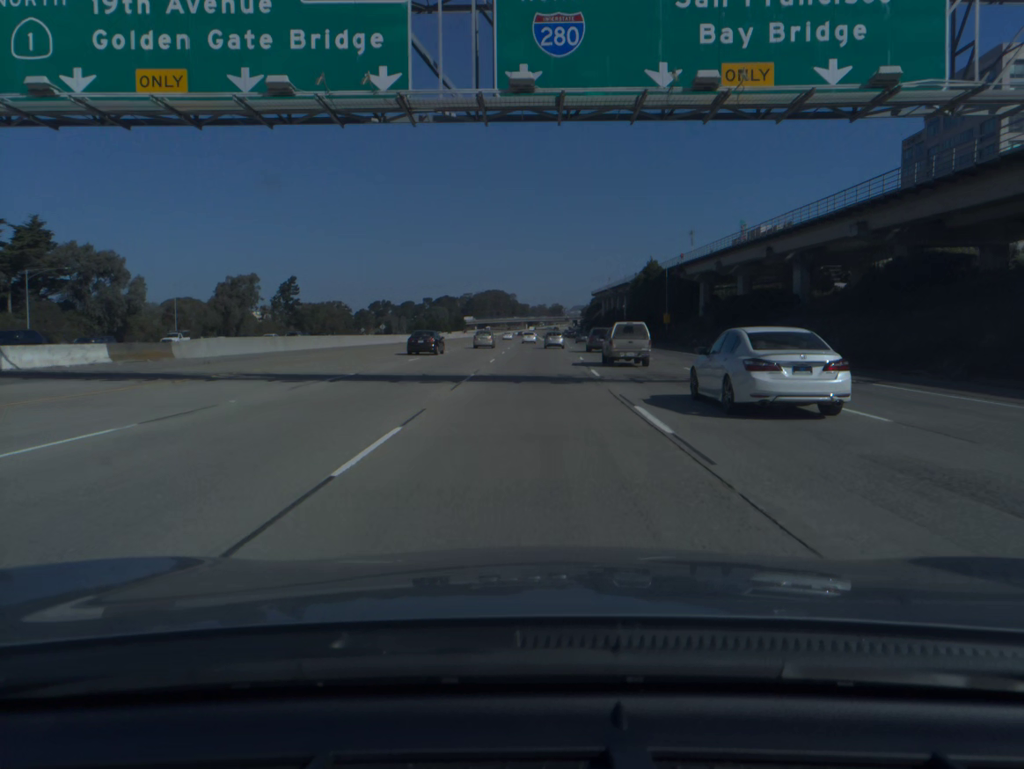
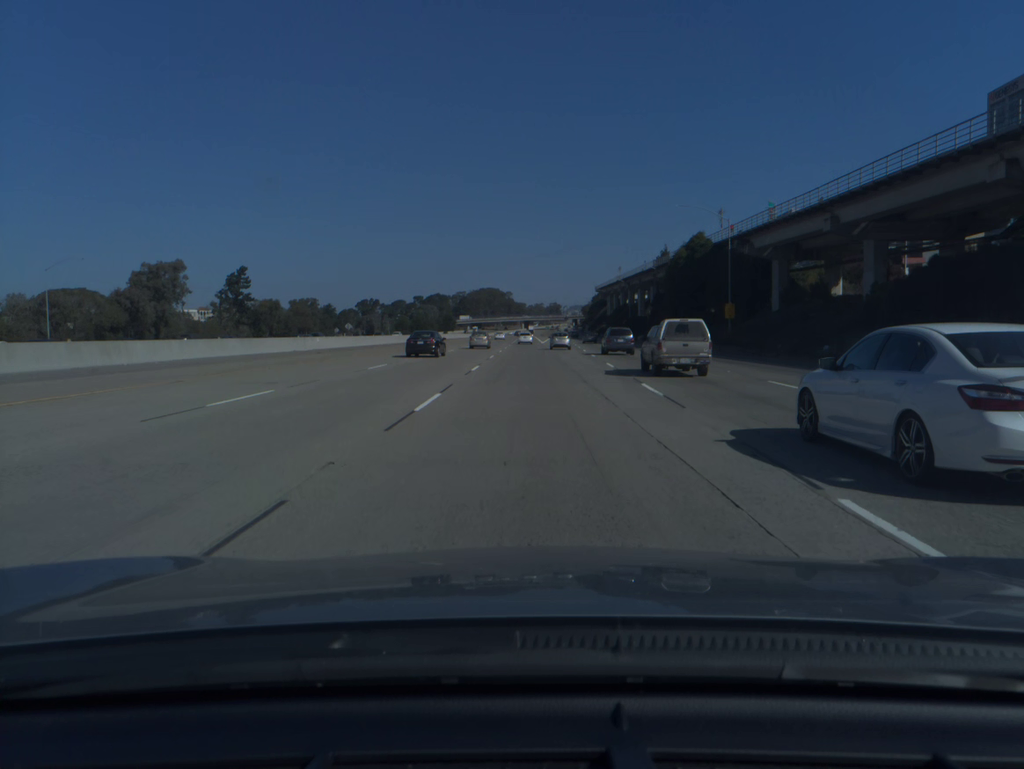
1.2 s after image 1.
(+0.2, +36.5) m; 0°
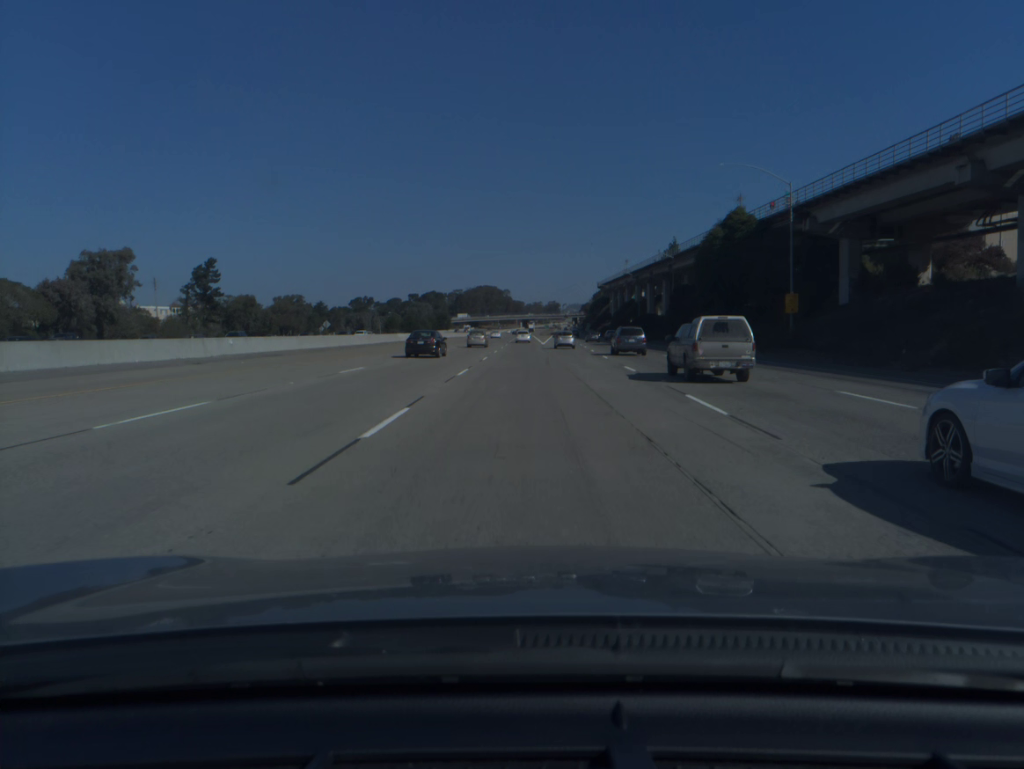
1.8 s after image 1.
(0.0, +18.2) m; 0°
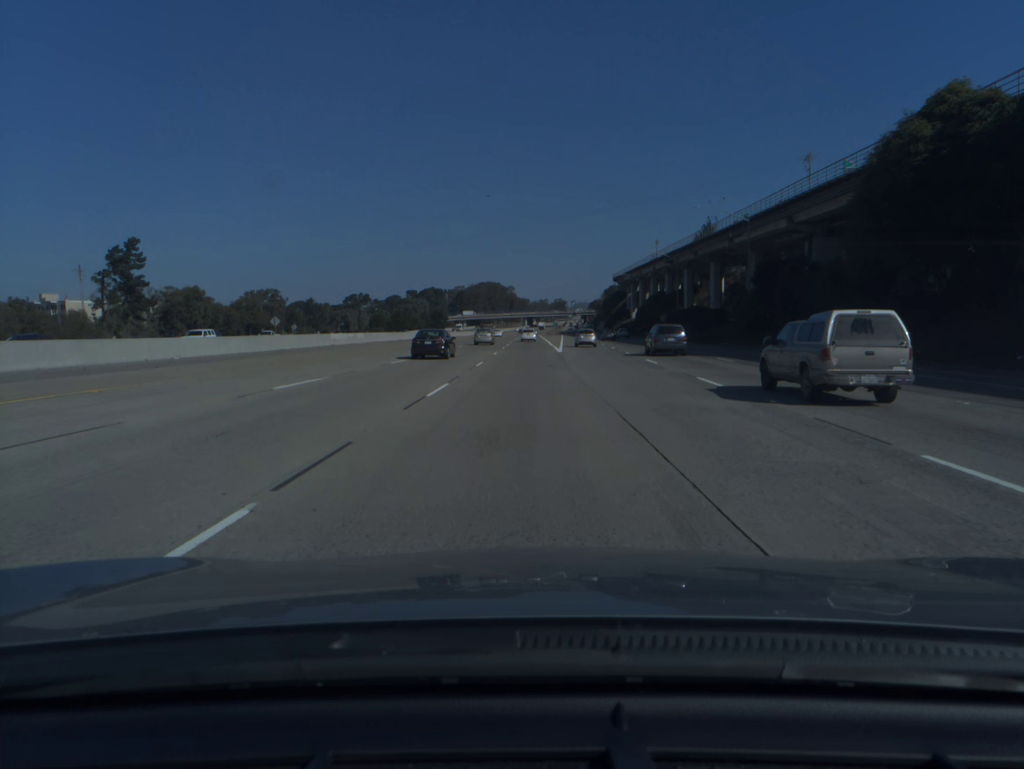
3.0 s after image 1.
(-0.1, +36.3) m; 0°
